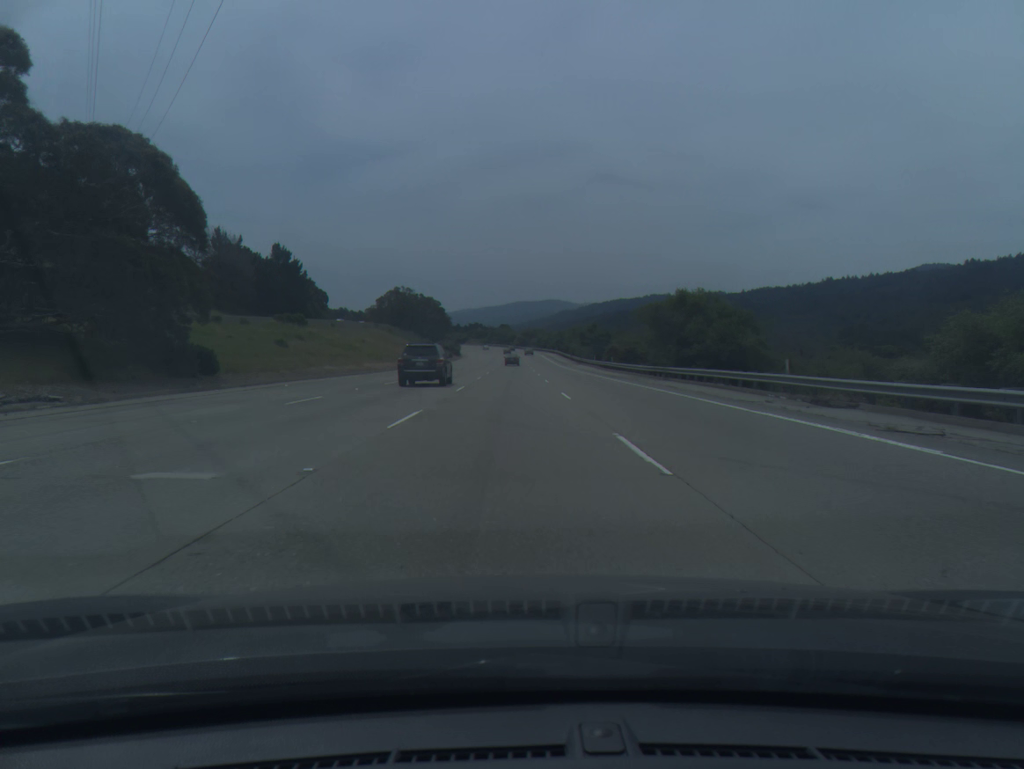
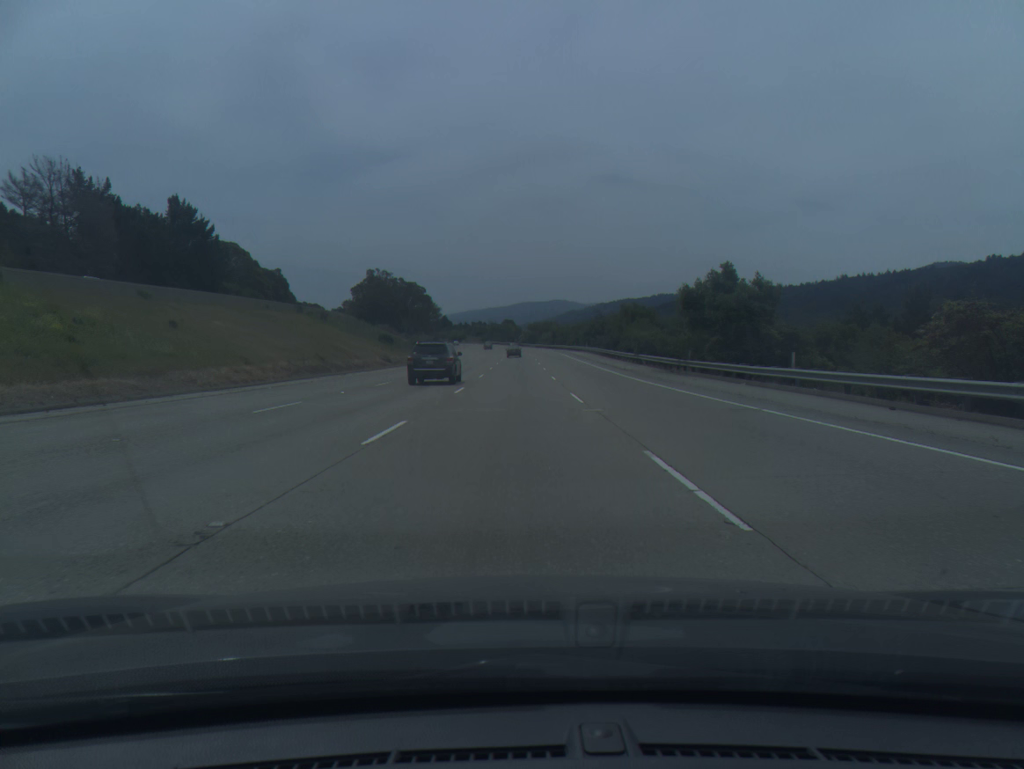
(-0.2, +61.0) m; 0°
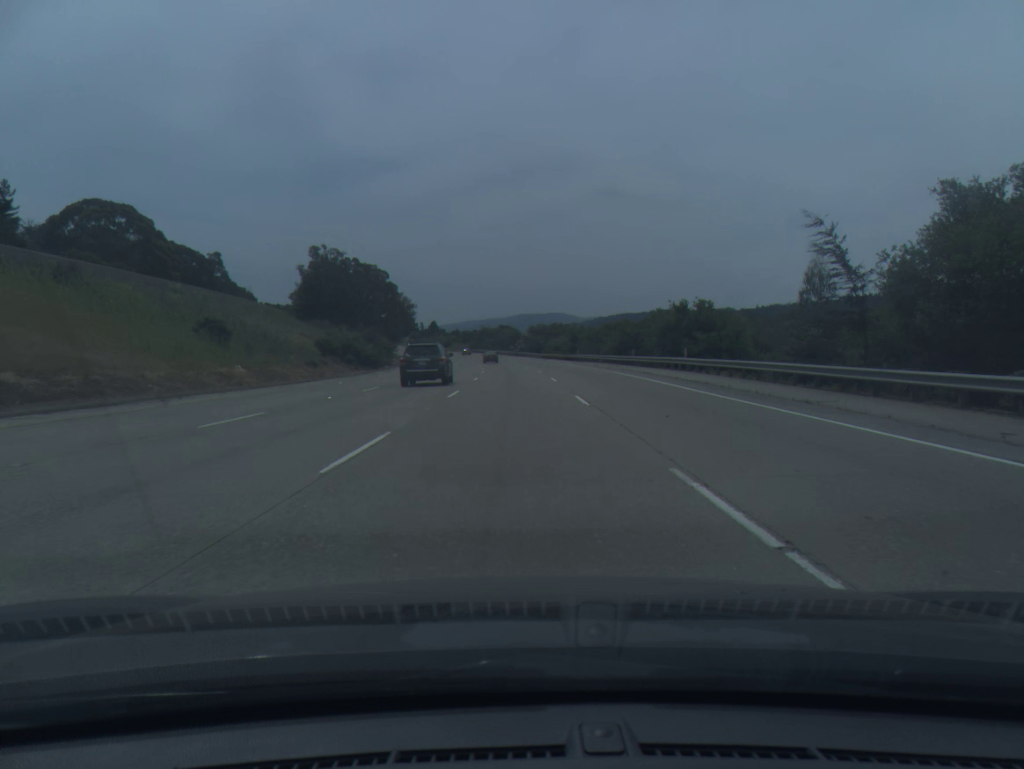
(0.0, +60.9) m; 0°
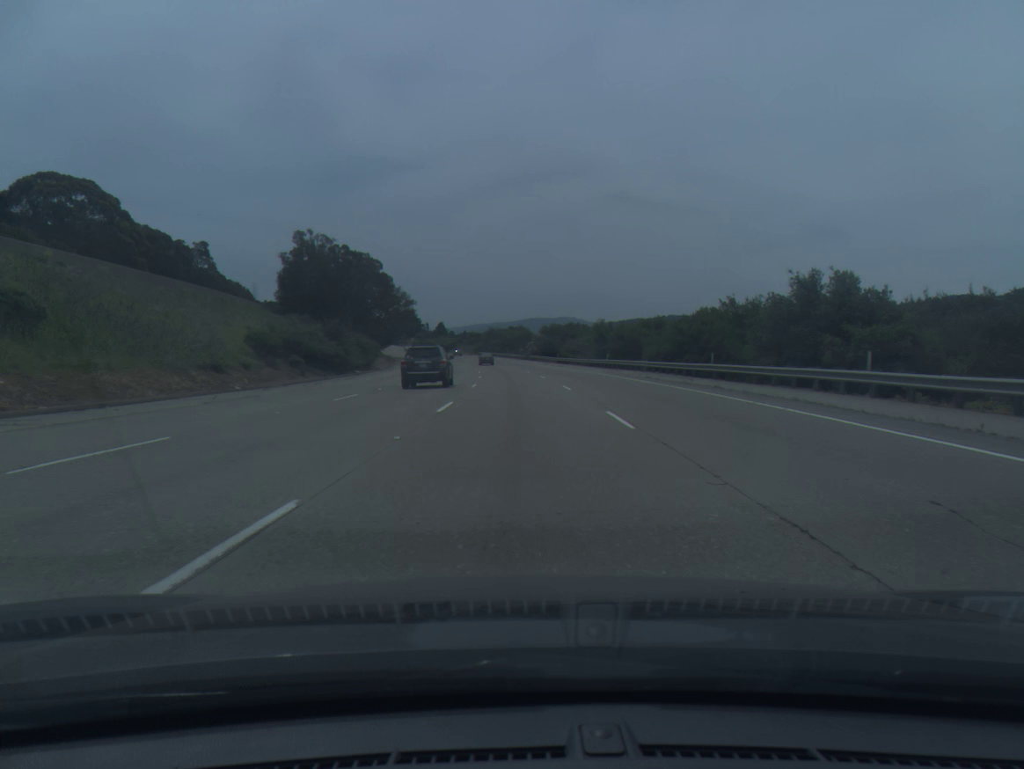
(-0.1, +20.2) m; -1°
